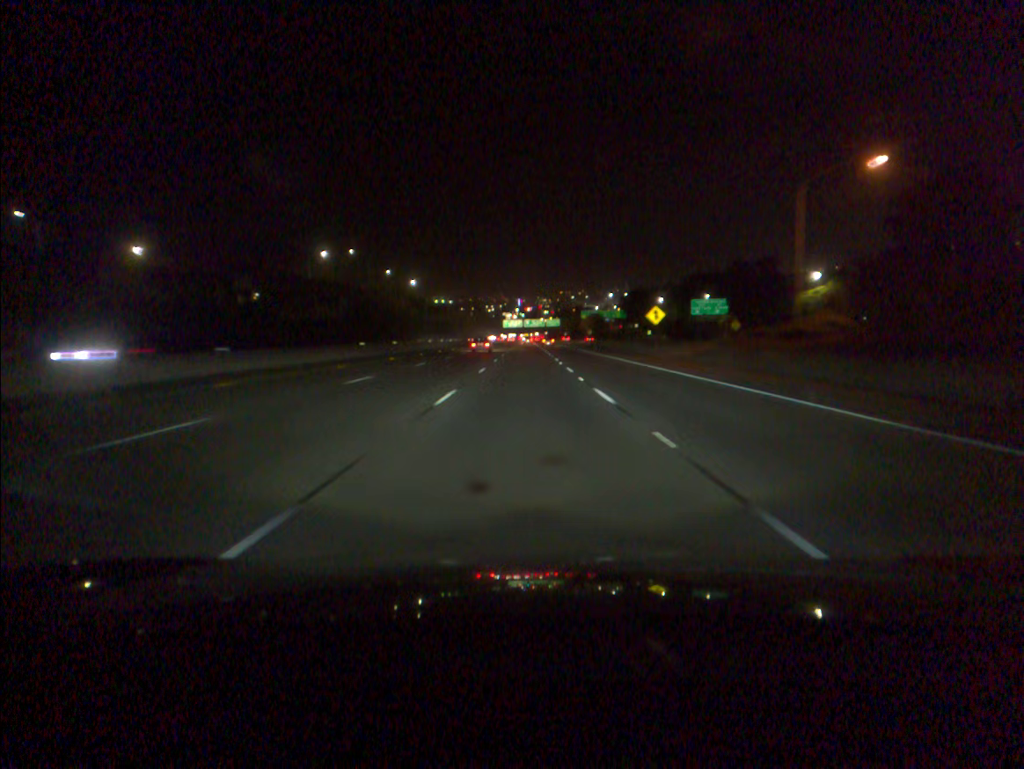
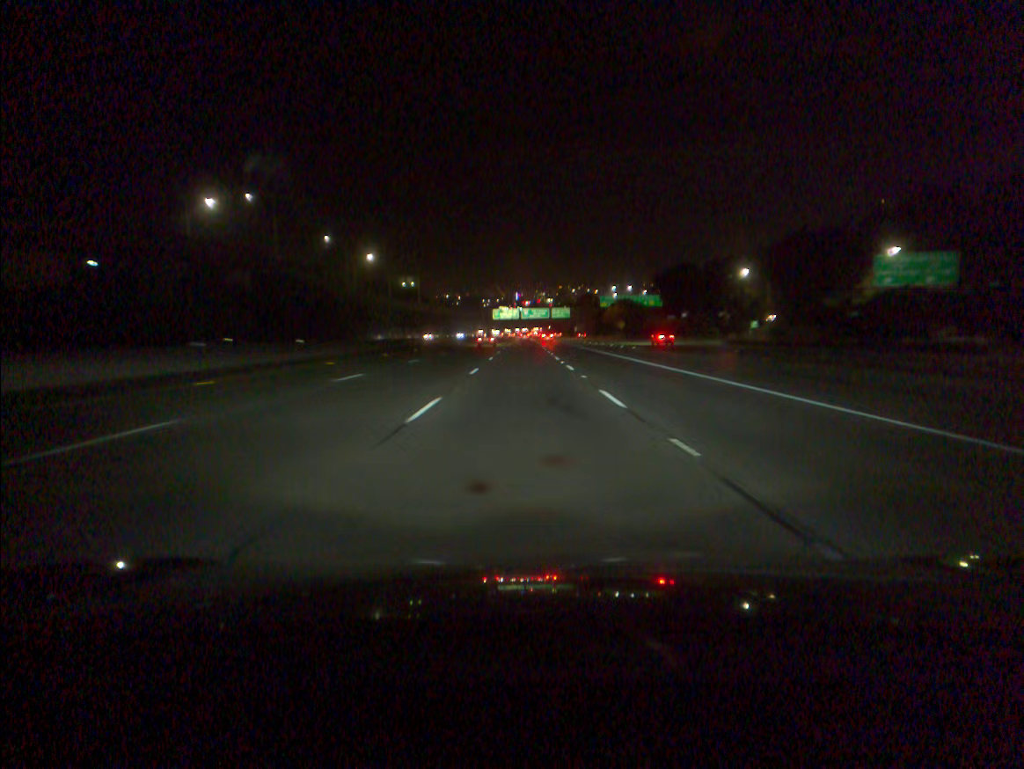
(+0.3, +88.8) m; 0°
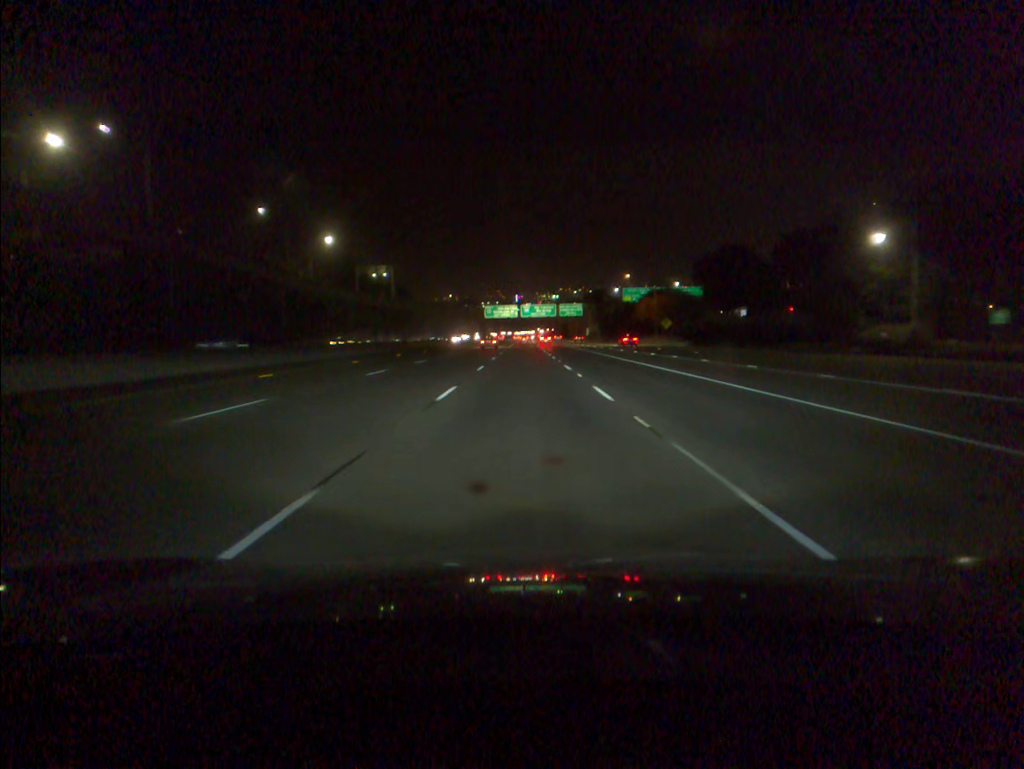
(-0.1, +53.1) m; 0°
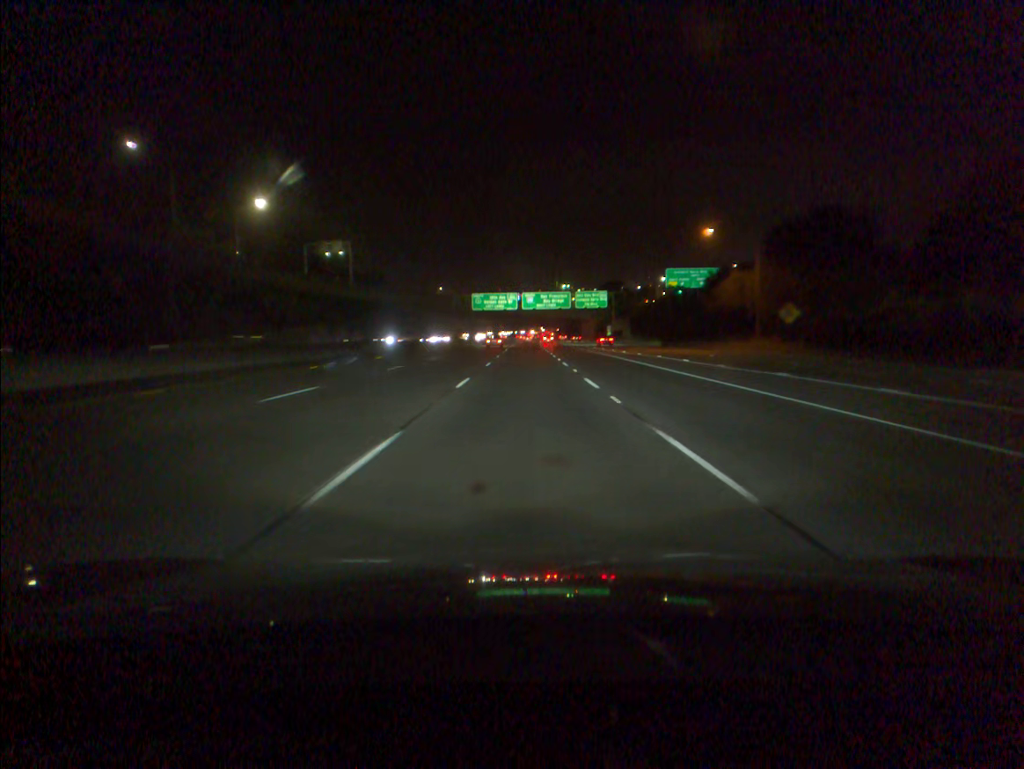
(-0.1, +52.7) m; 0°
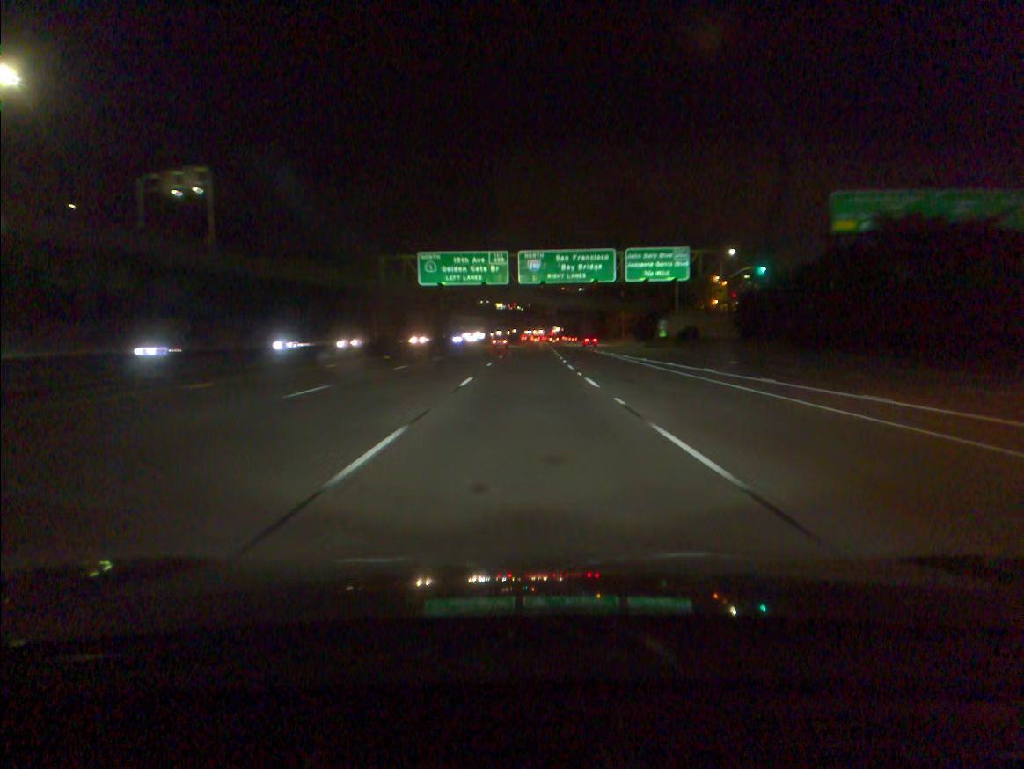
(0.0, +70.1) m; 0°
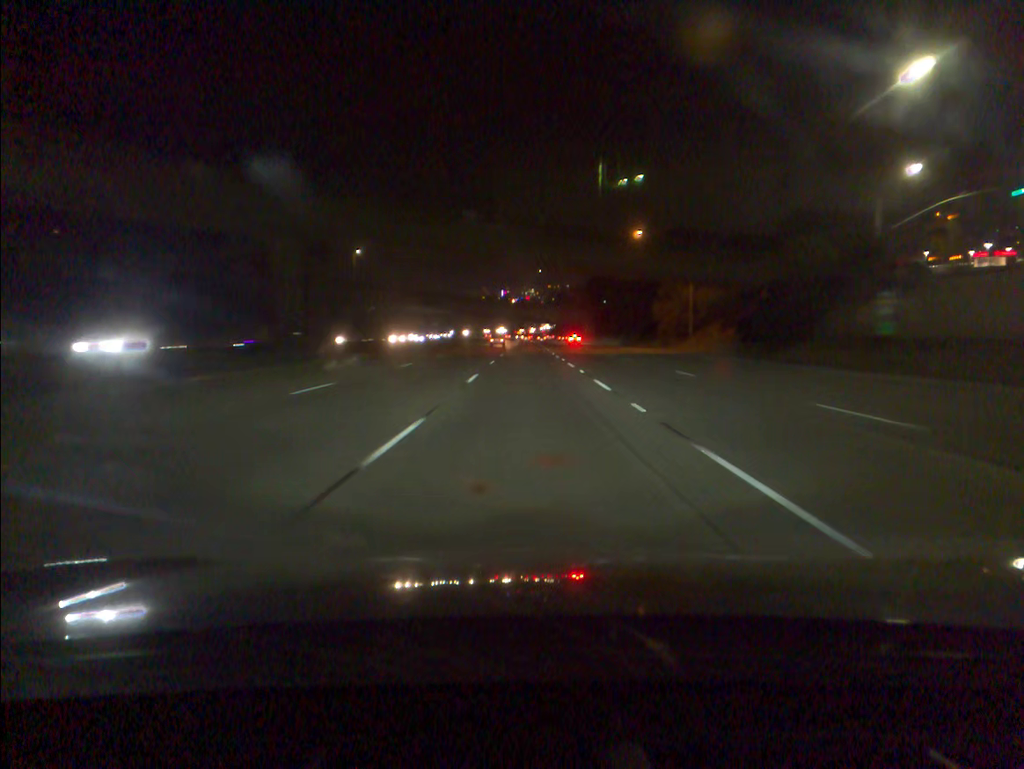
(+0.6, +70.3) m; +1°
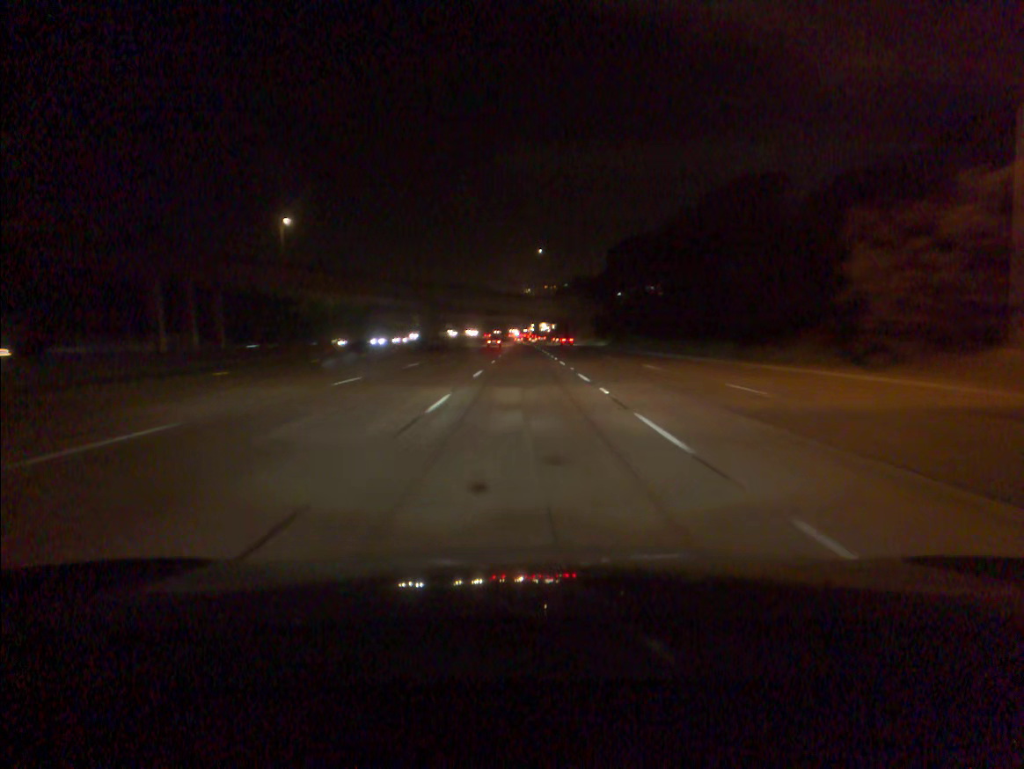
(+0.2, +53.1) m; 0°
